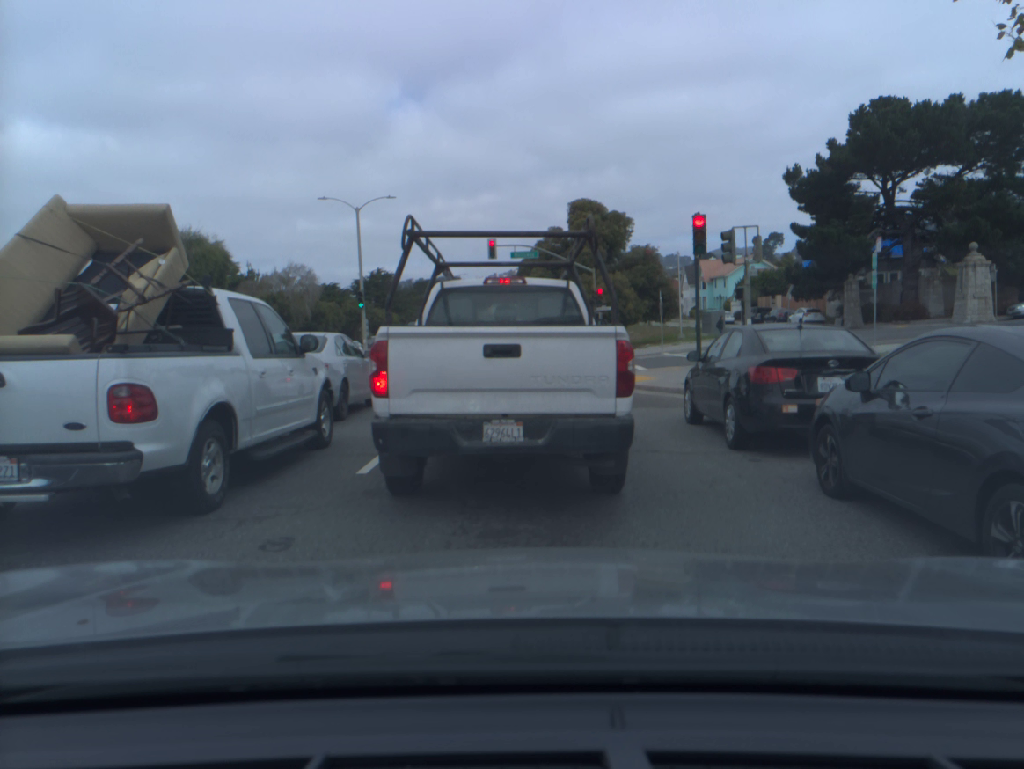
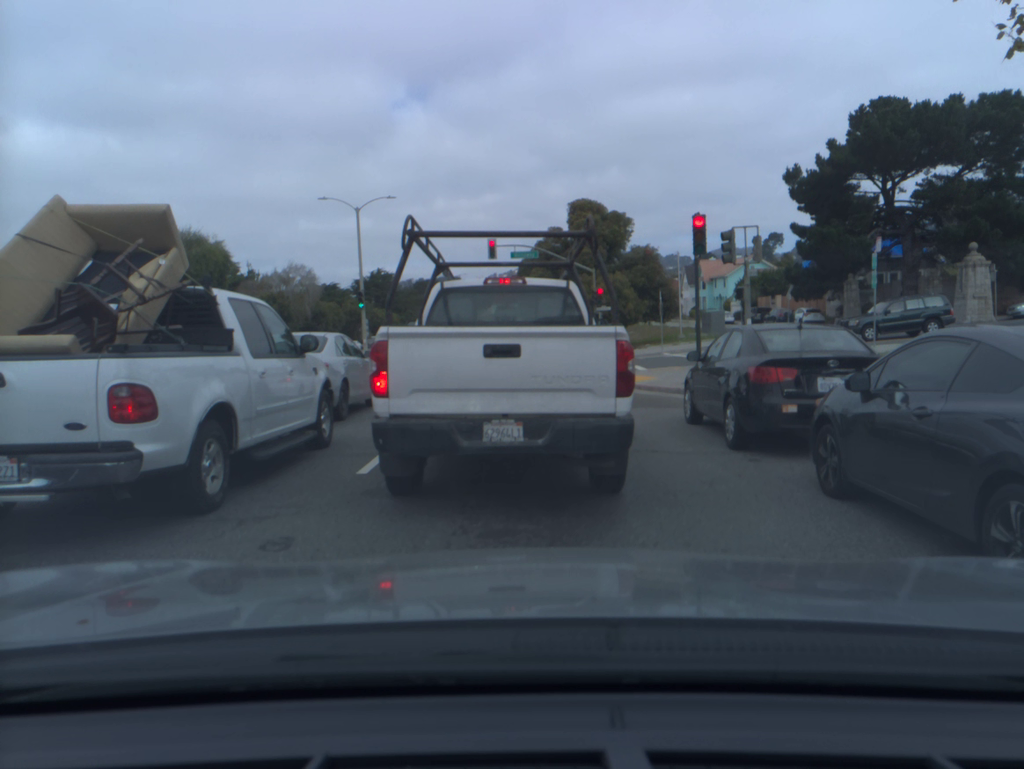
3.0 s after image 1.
(0.0, 0.0) m; 0°
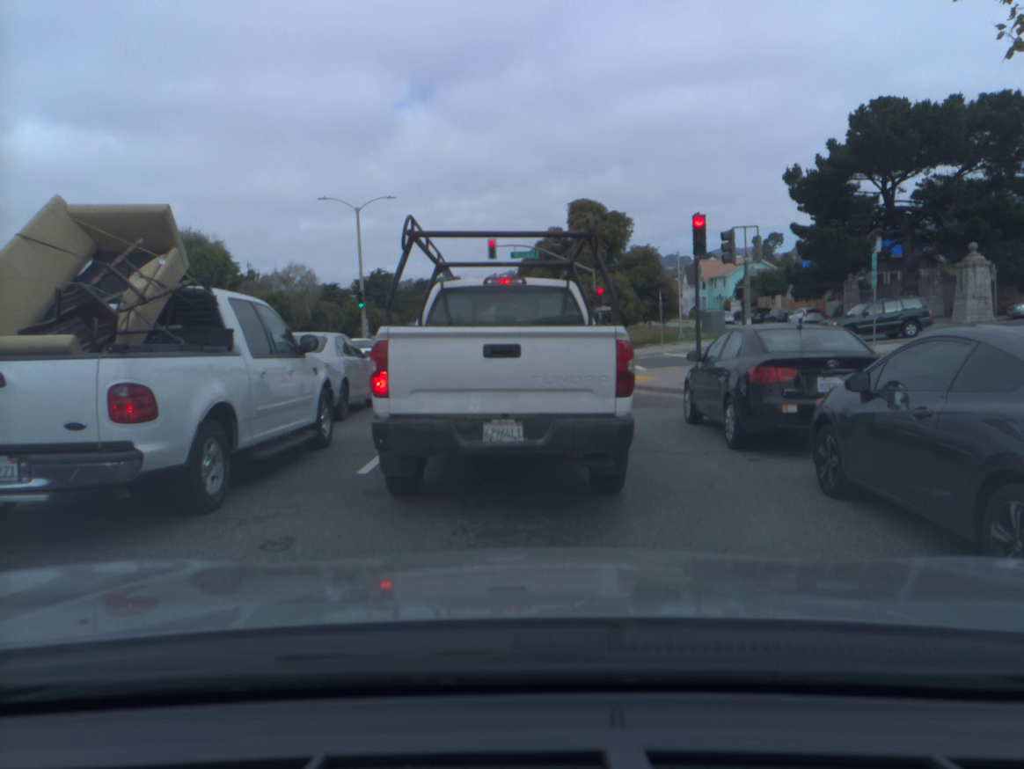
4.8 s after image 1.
(0.0, 0.0) m; 0°
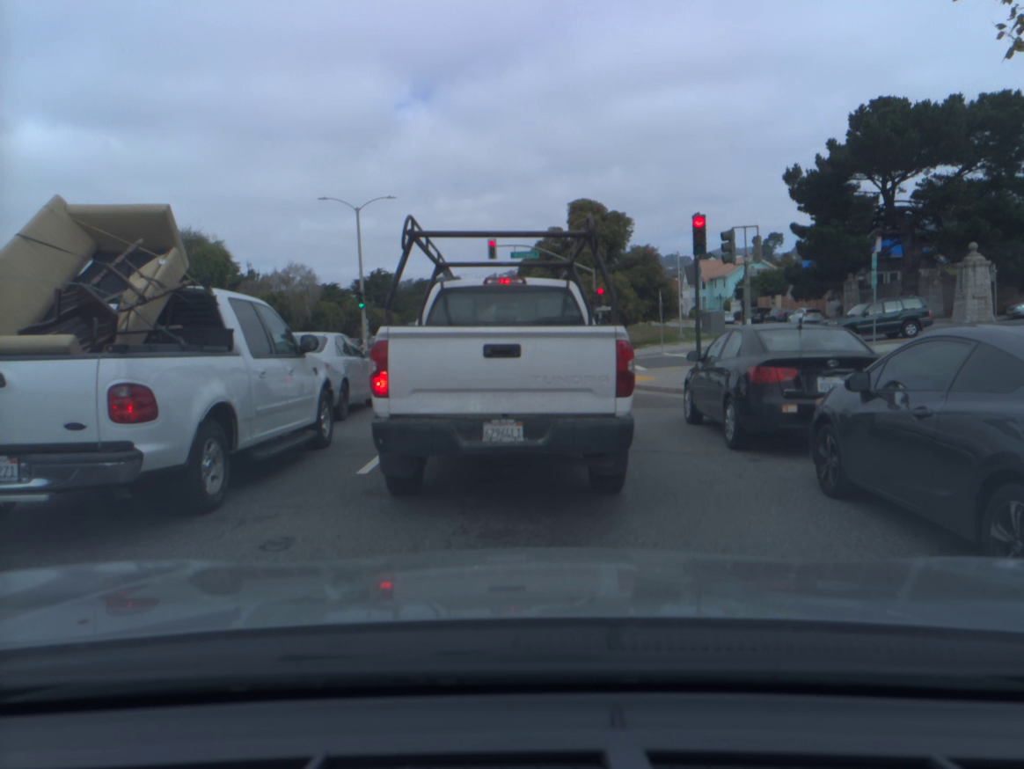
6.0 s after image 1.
(0.0, 0.0) m; 0°
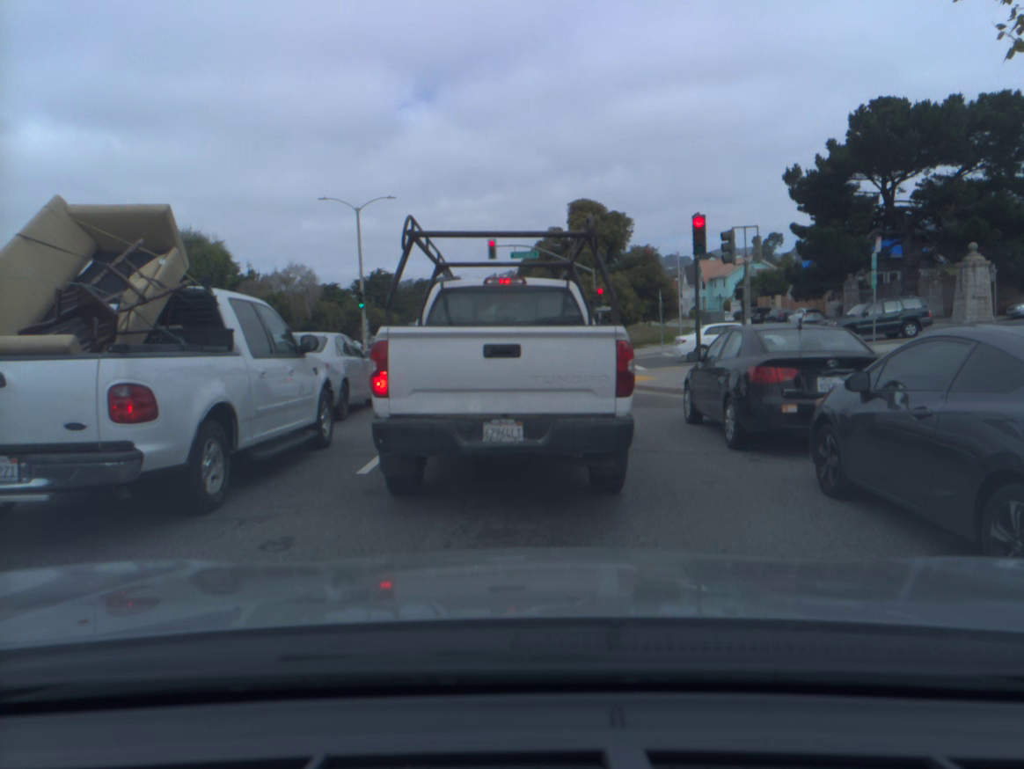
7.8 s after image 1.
(0.0, 0.0) m; 0°
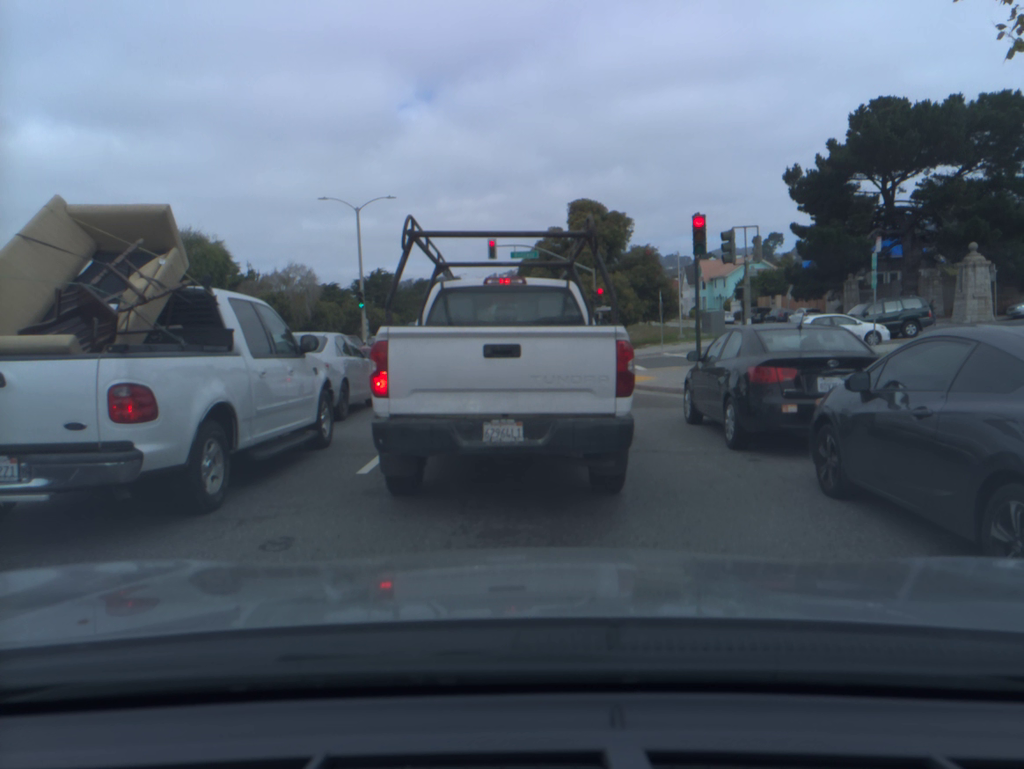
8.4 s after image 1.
(0.0, 0.0) m; 0°
